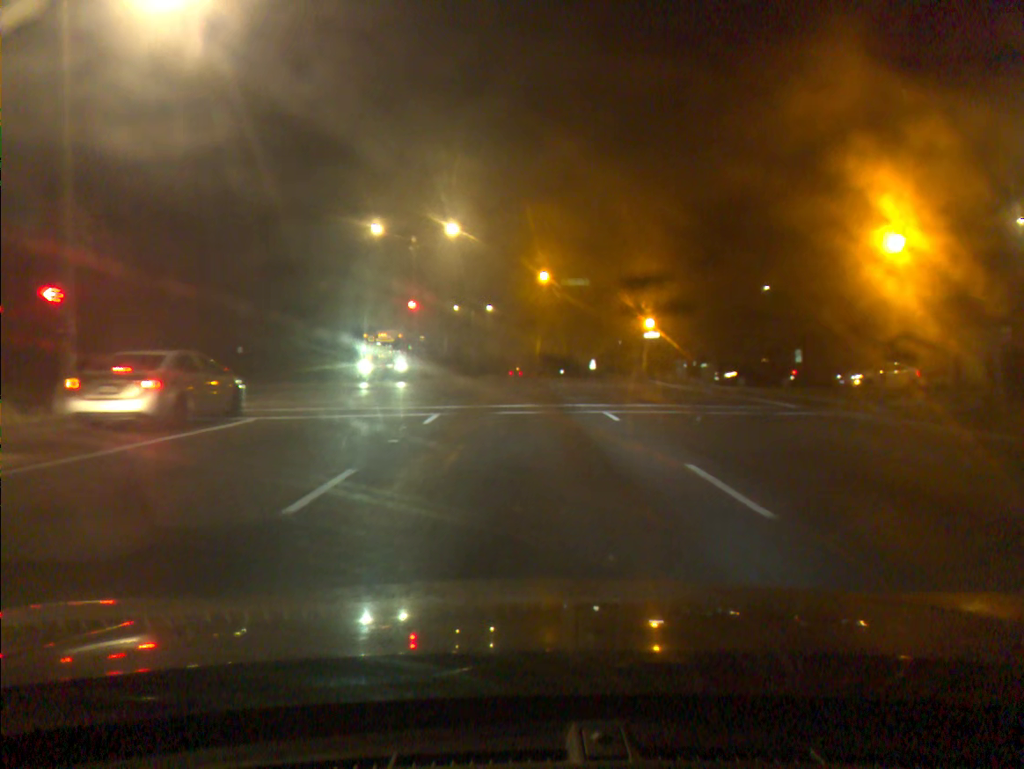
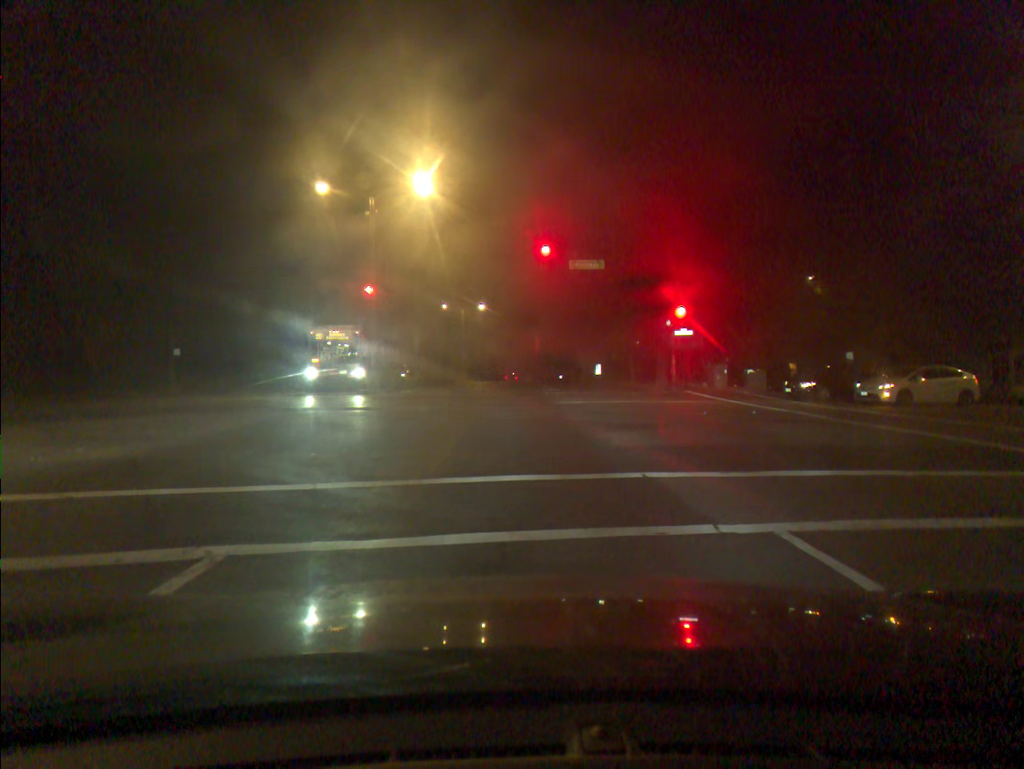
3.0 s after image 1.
(0.0, +12.6) m; 0°
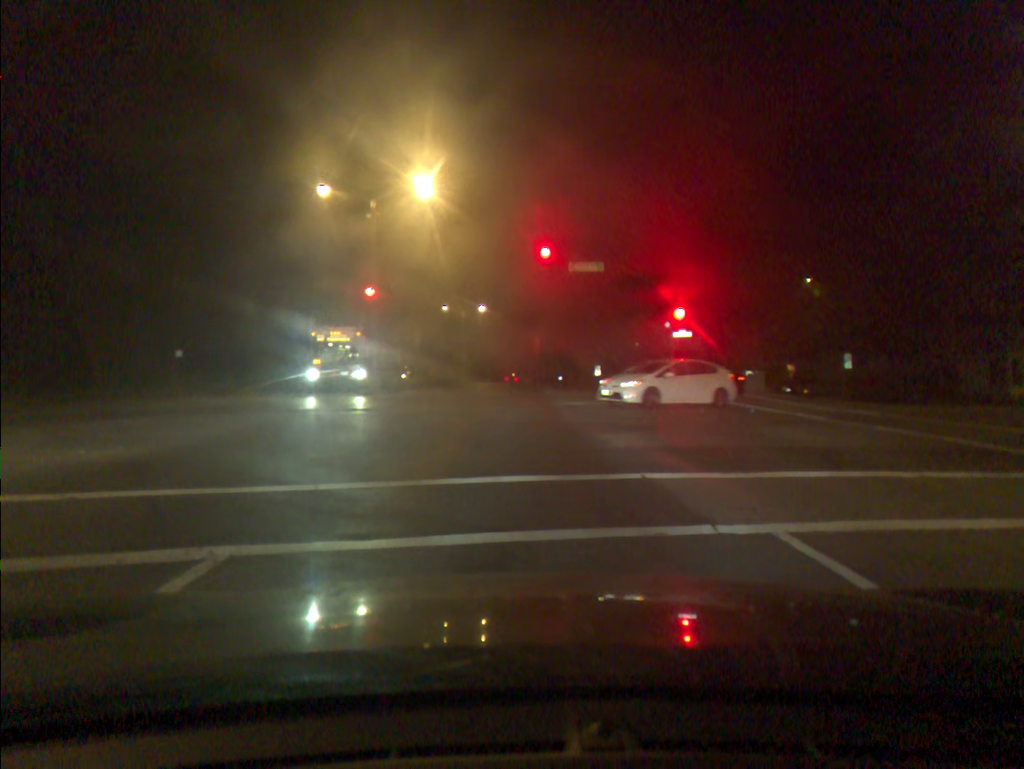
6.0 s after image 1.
(0.0, -0.1) m; 0°
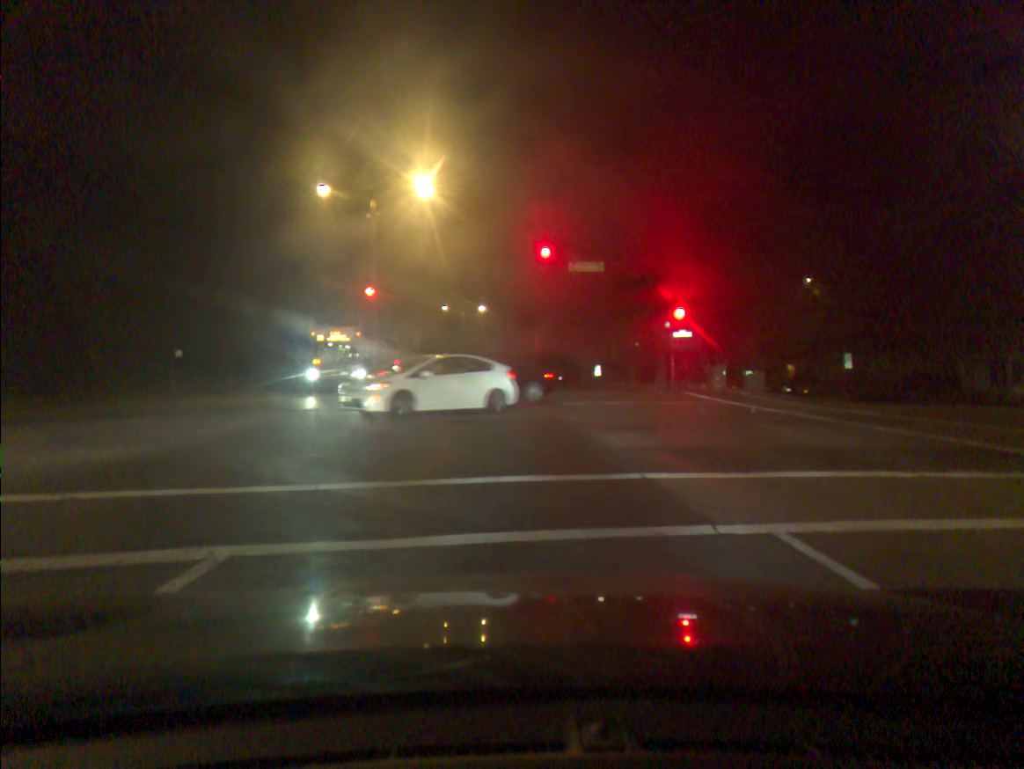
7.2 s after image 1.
(0.0, 0.0) m; 0°
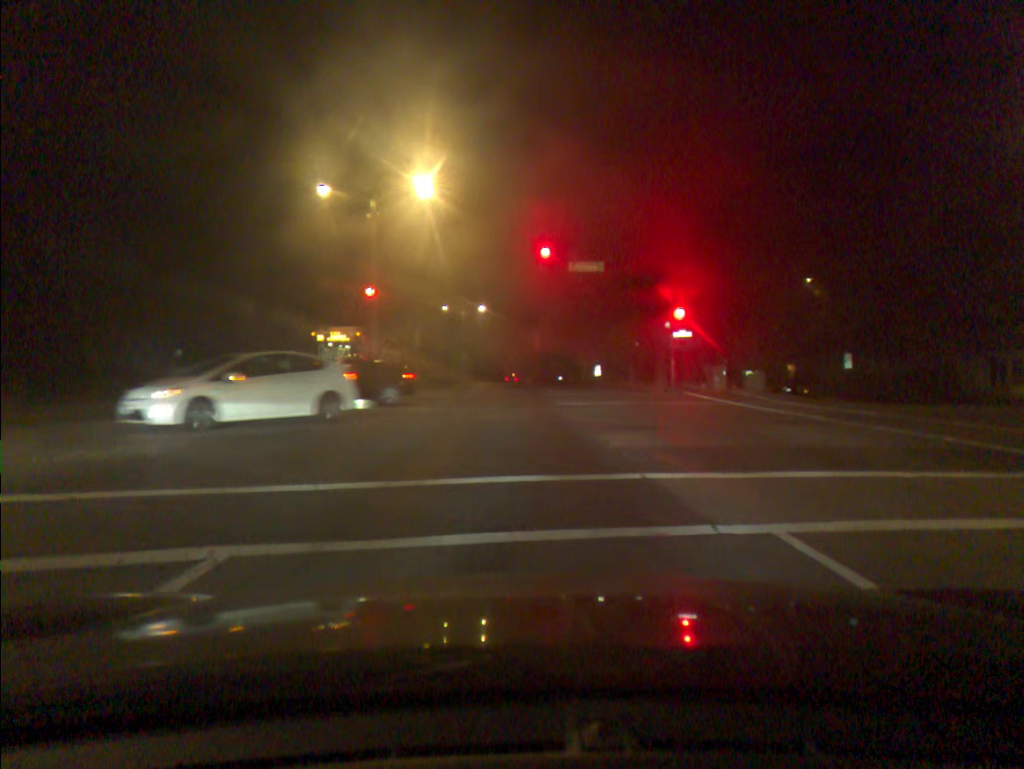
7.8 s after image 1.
(0.0, 0.0) m; 0°
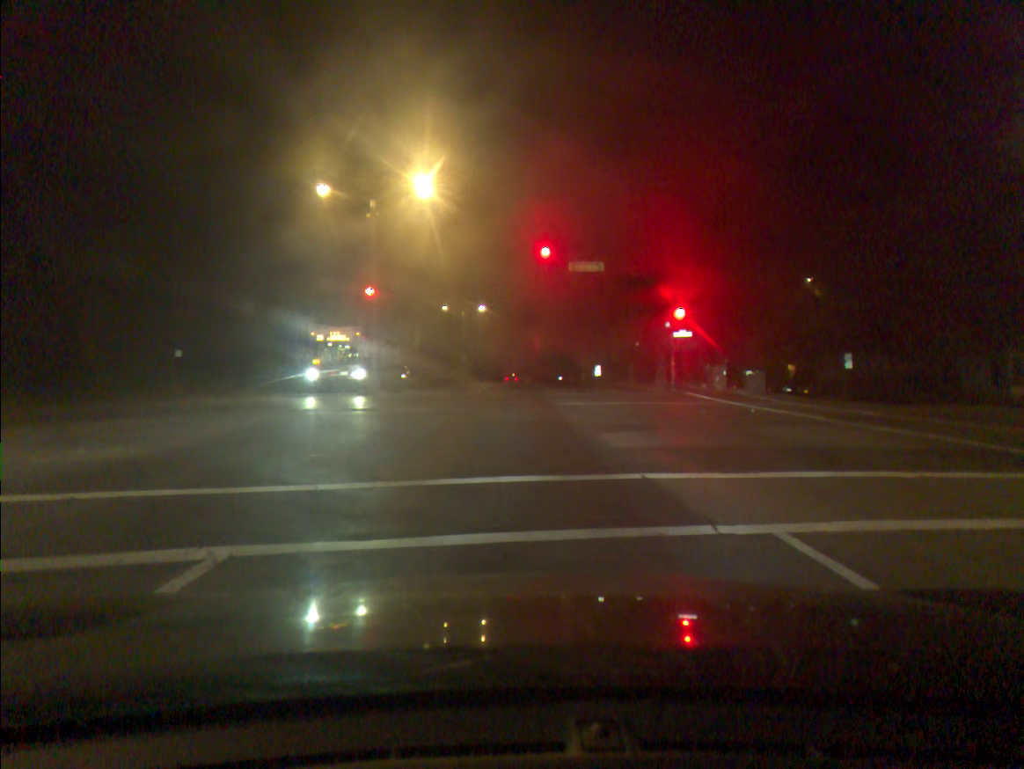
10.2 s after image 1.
(0.0, 0.0) m; 0°
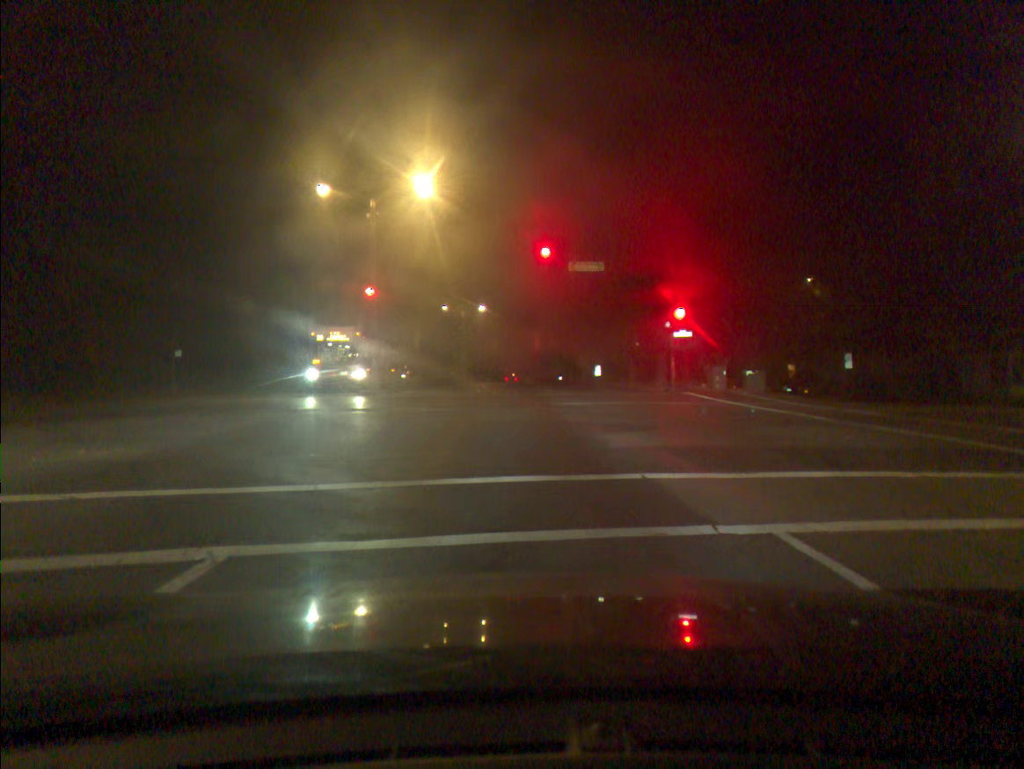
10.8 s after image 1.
(0.0, 0.0) m; 0°
